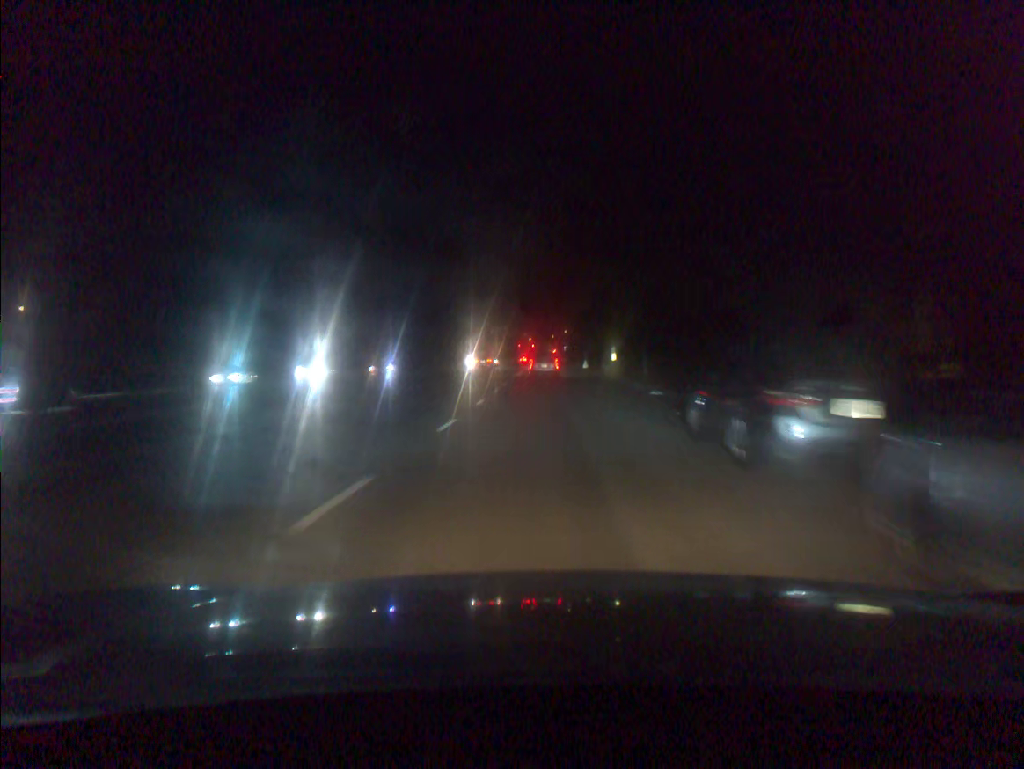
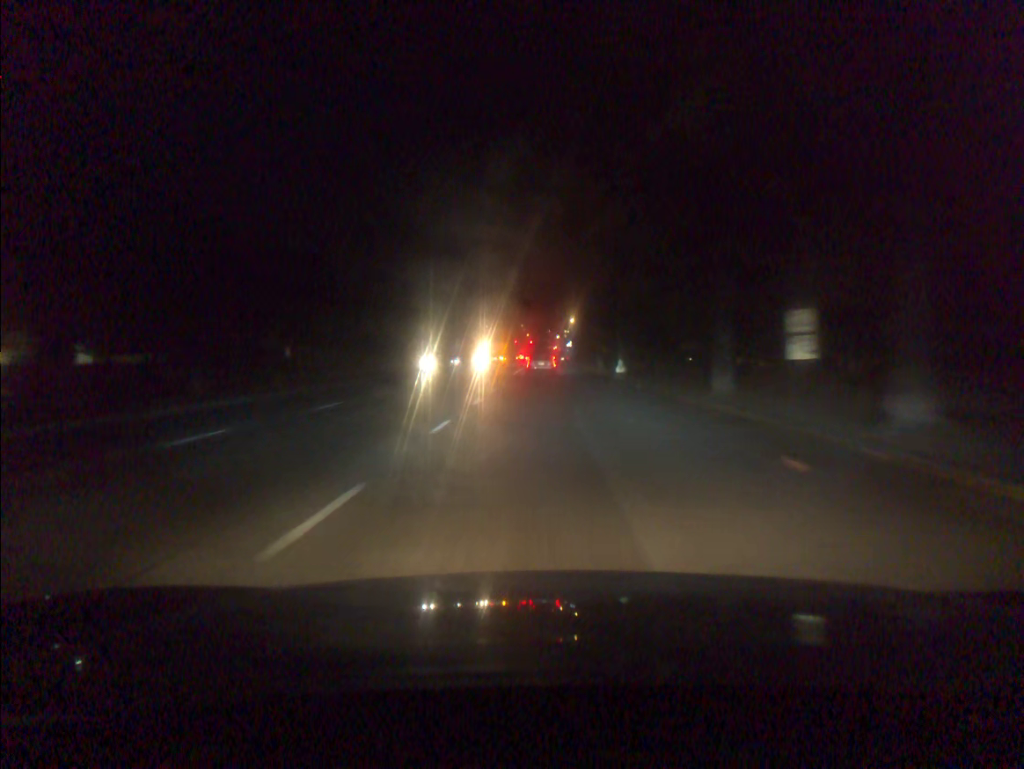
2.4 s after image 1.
(-0.1, +37.1) m; 0°
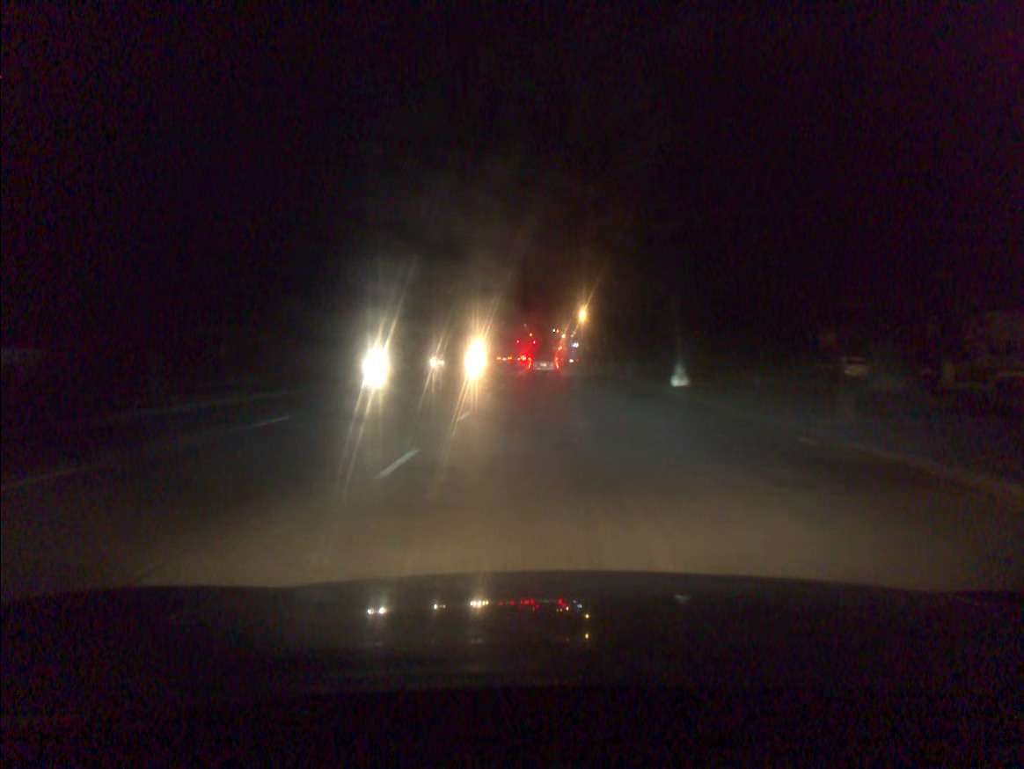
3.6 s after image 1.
(-0.1, +18.5) m; 0°
